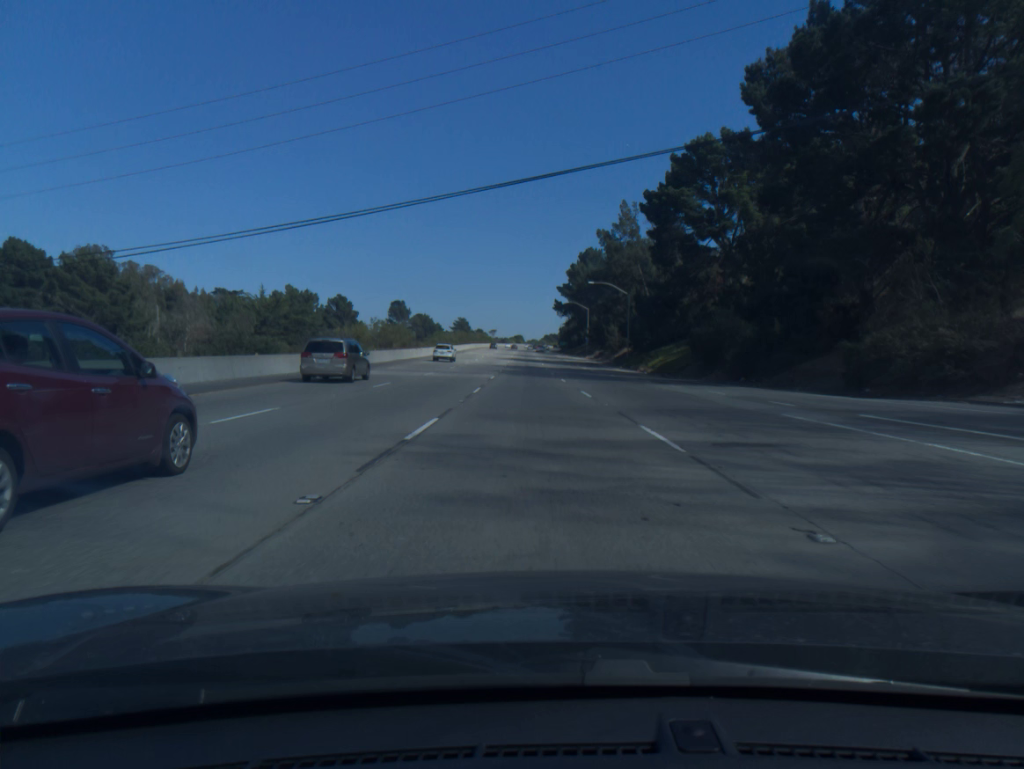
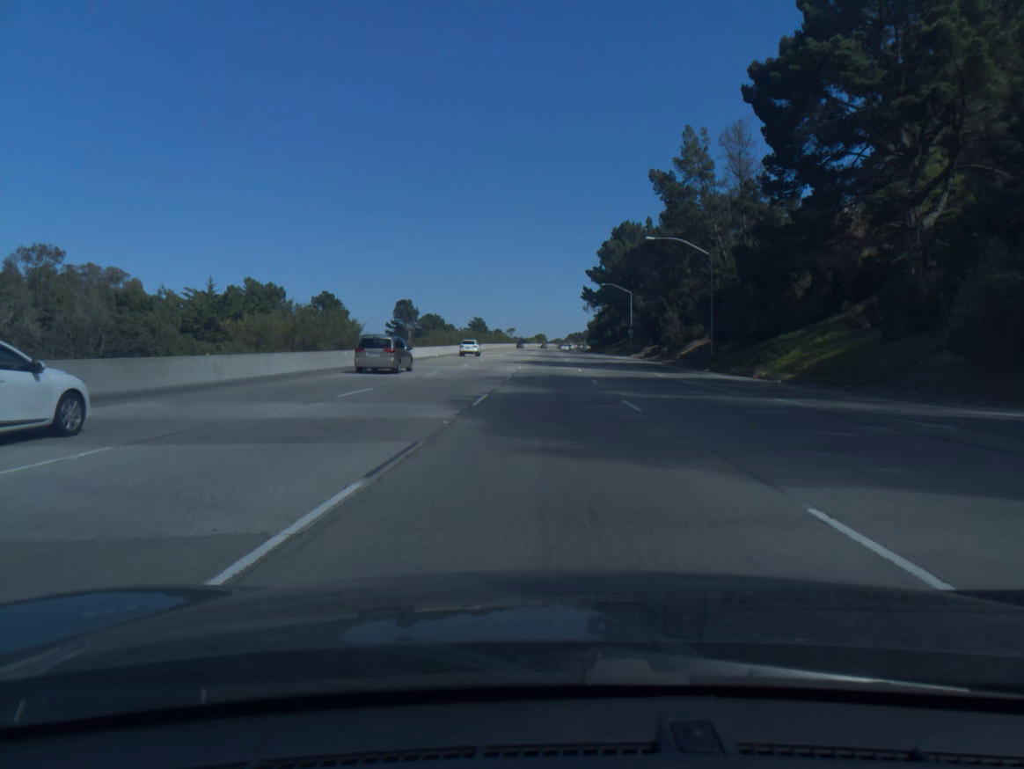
(-0.7, +36.9) m; -2°
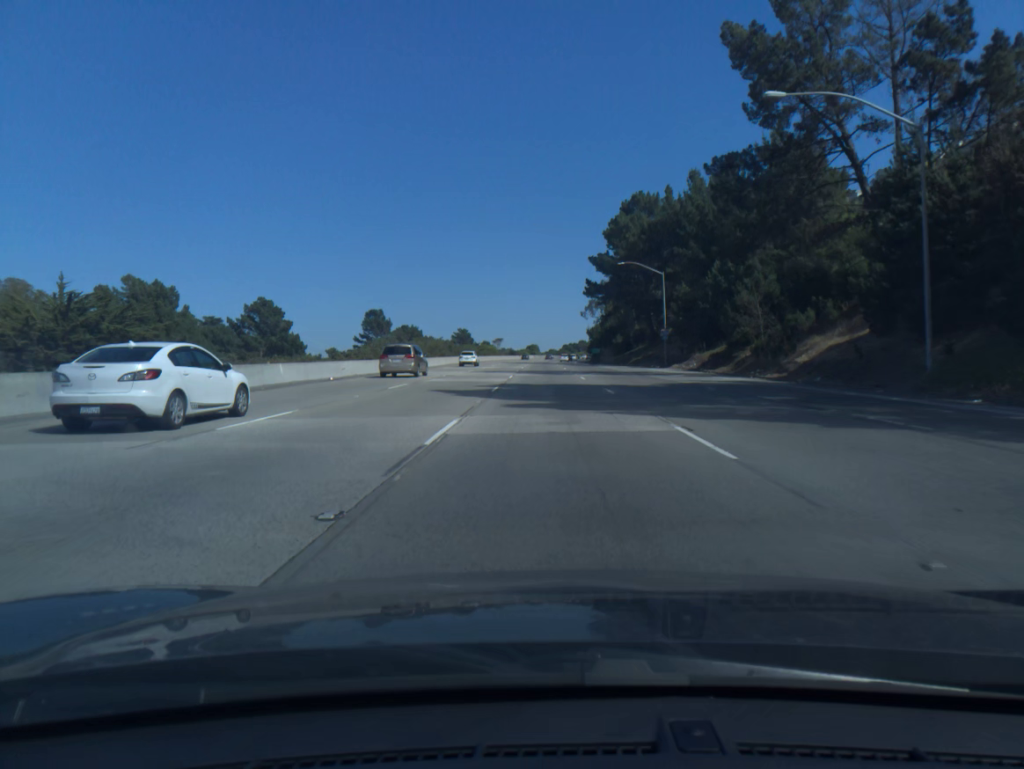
(+0.1, +36.9) m; 0°
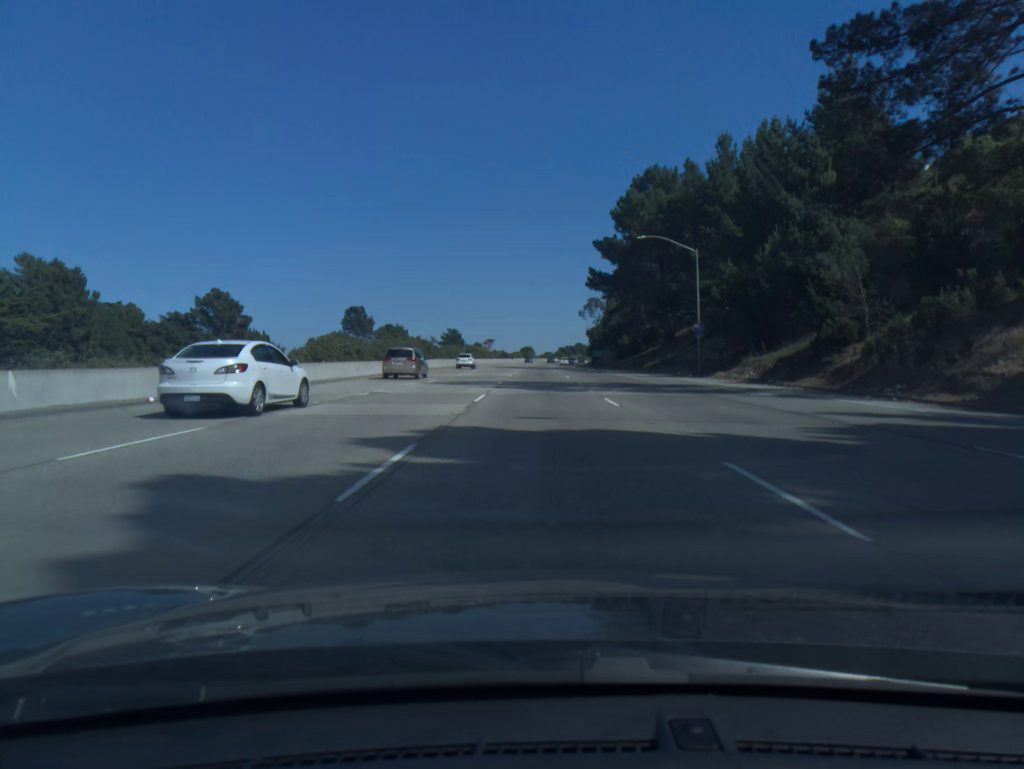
(0.0, +18.4) m; 0°
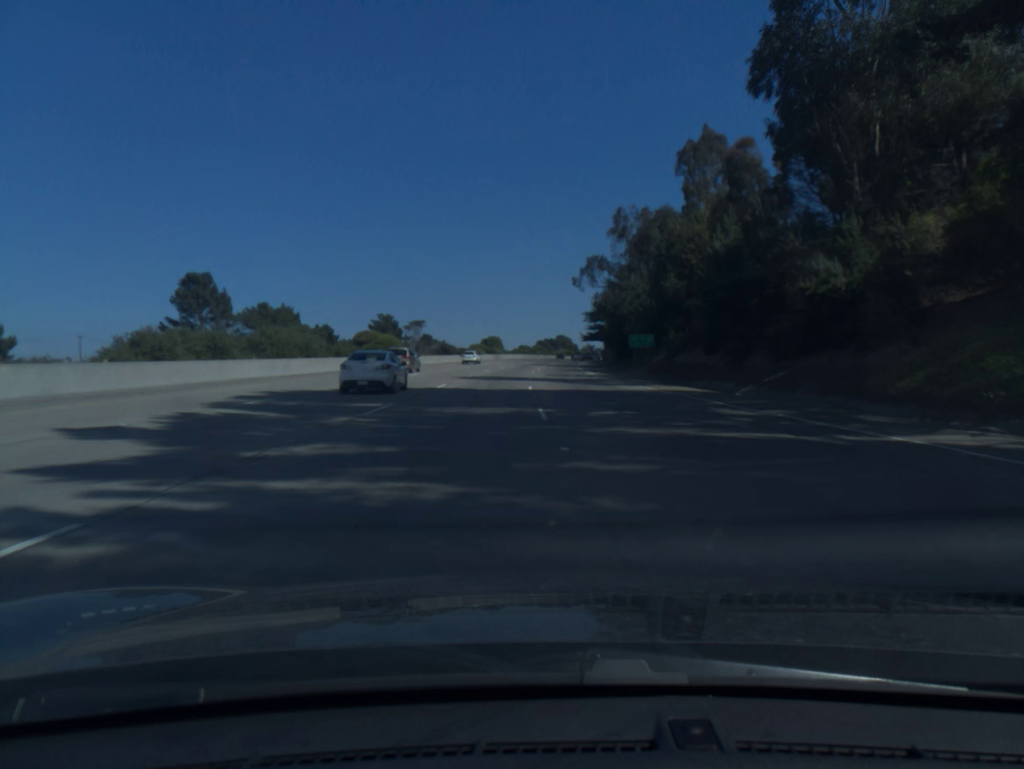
(+0.9, +92.1) m; +2°
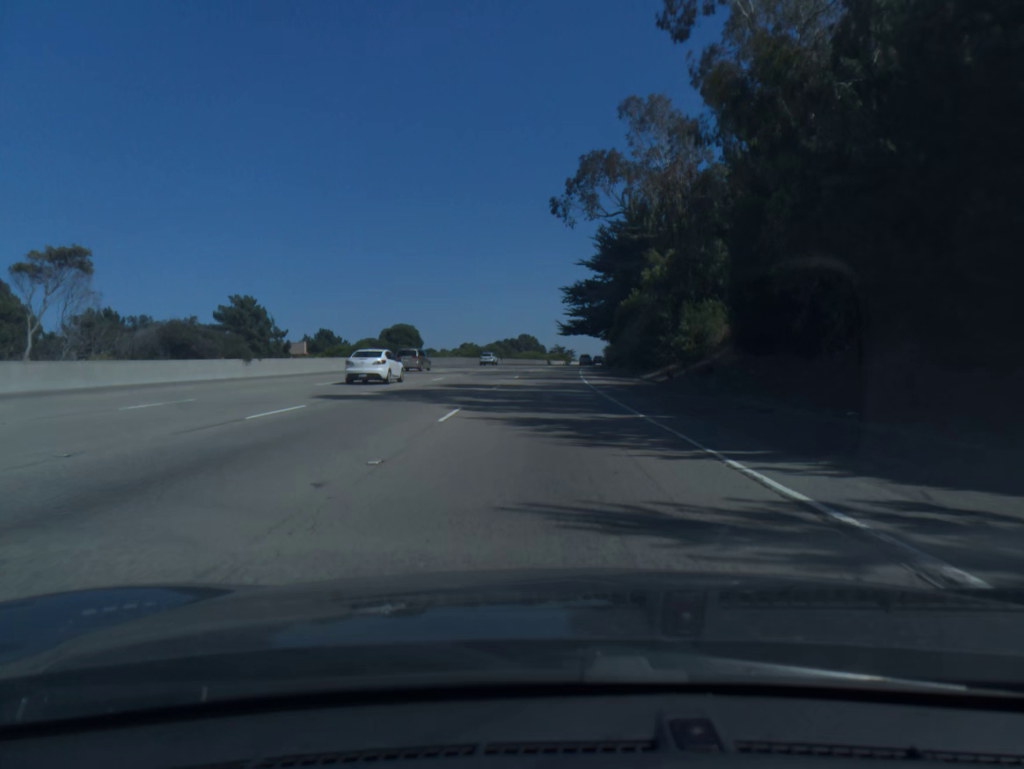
(+1.4, +74.4) m; +3°
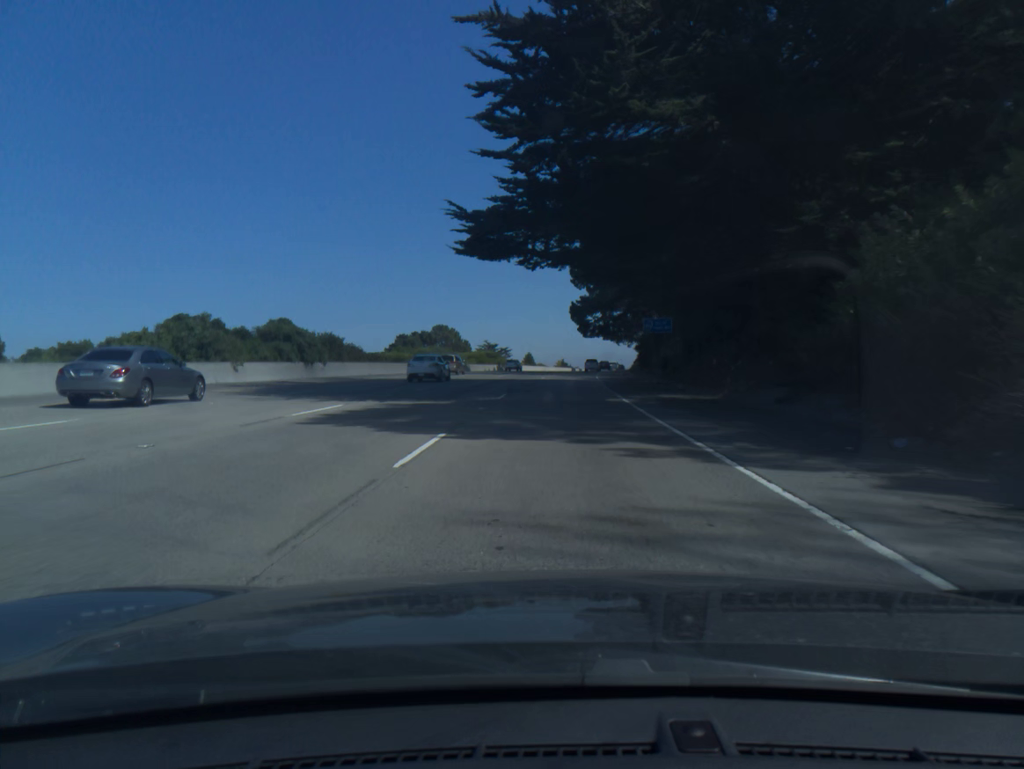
(+3.0, +92.9) m; +5°
